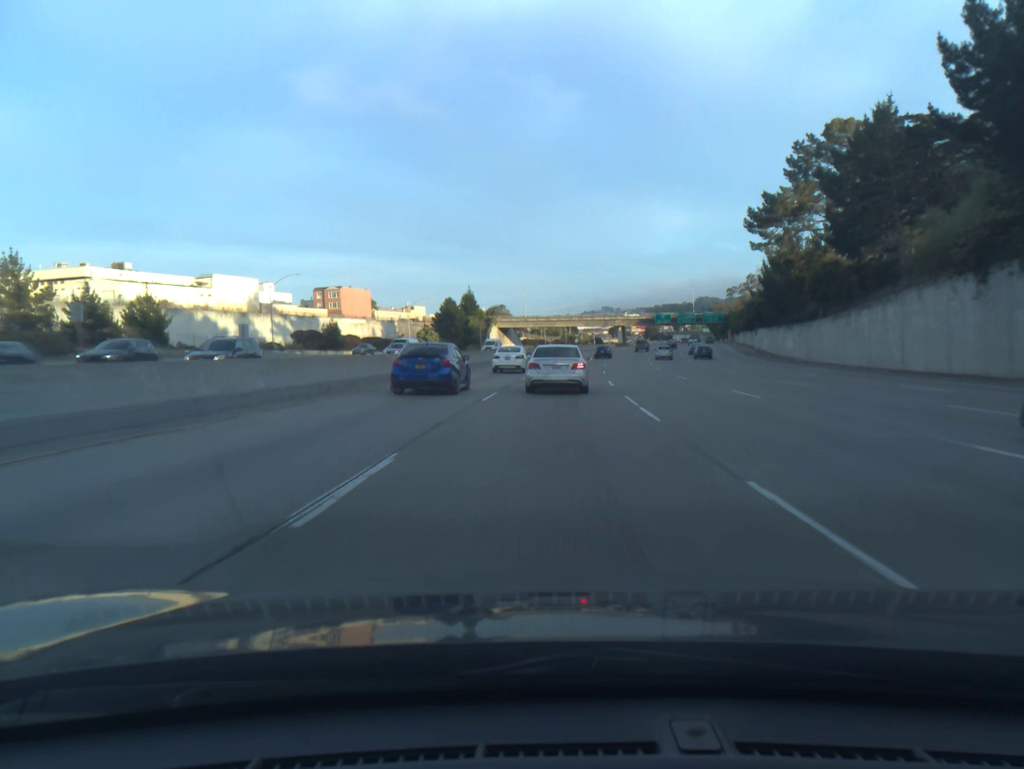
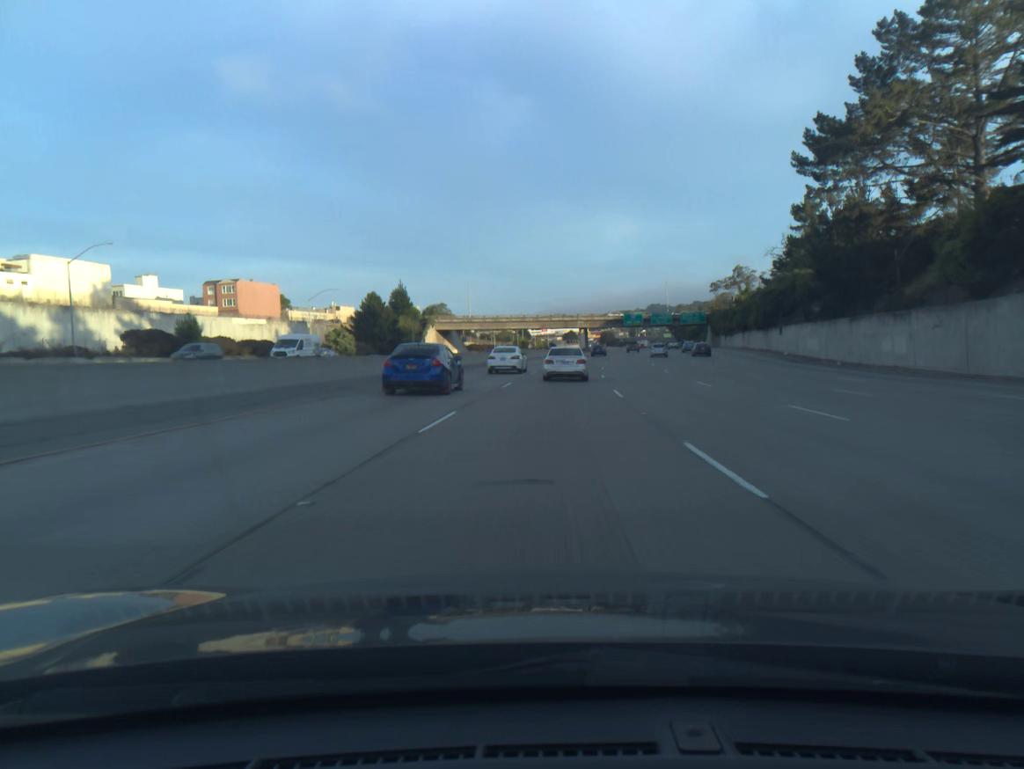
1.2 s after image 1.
(+1.1, +36.7) m; +3°
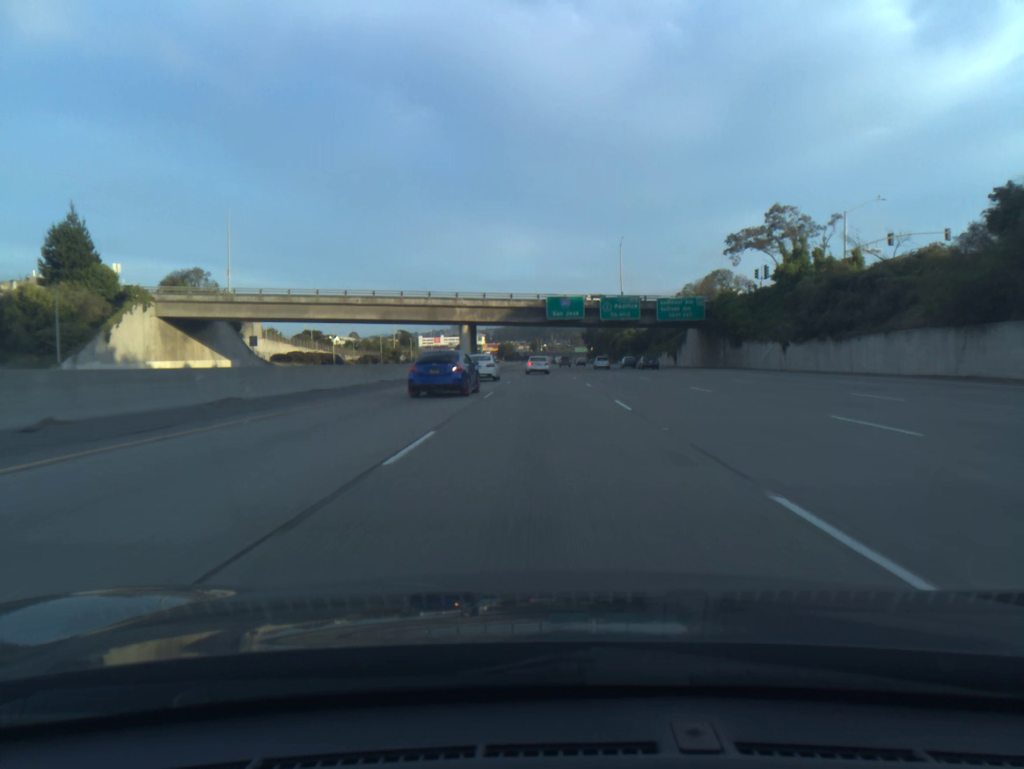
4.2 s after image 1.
(+6.4, +91.0) m; +7°
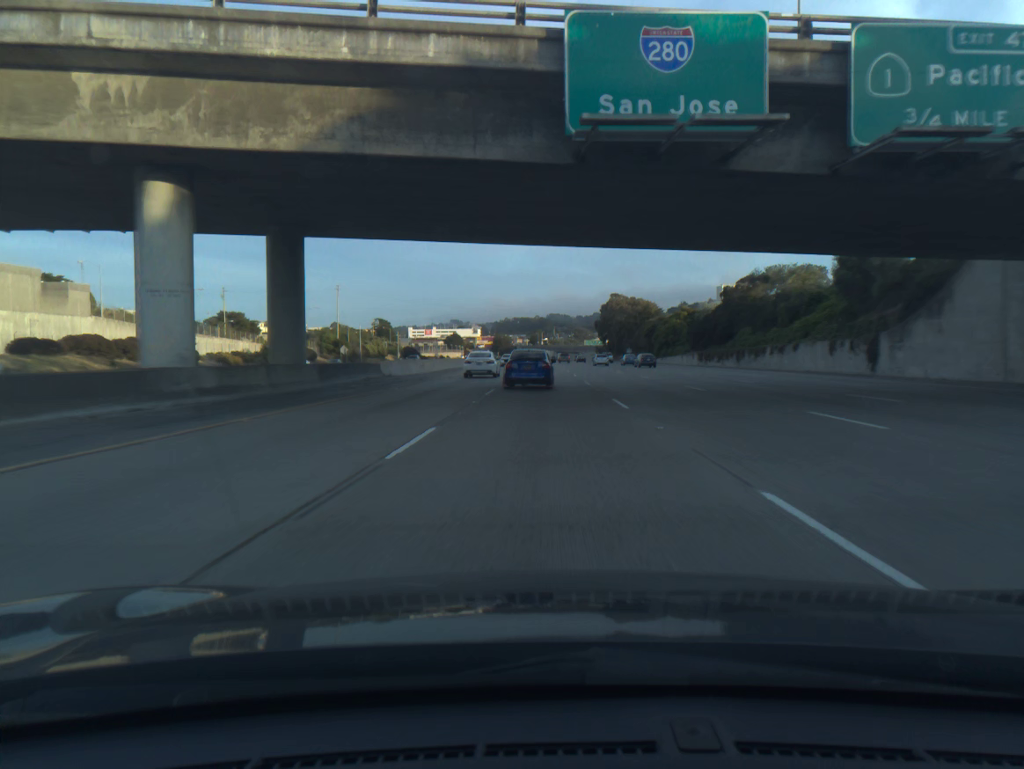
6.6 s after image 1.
(+0.3, +72.9) m; 0°
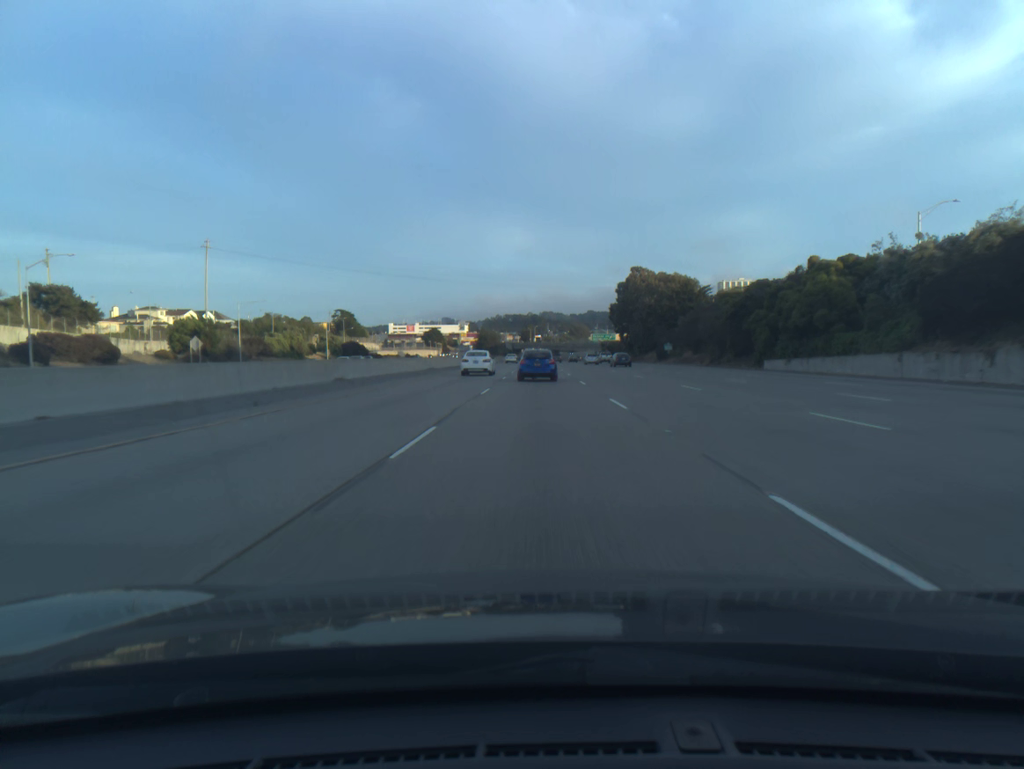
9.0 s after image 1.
(+0.1, +73.2) m; 0°
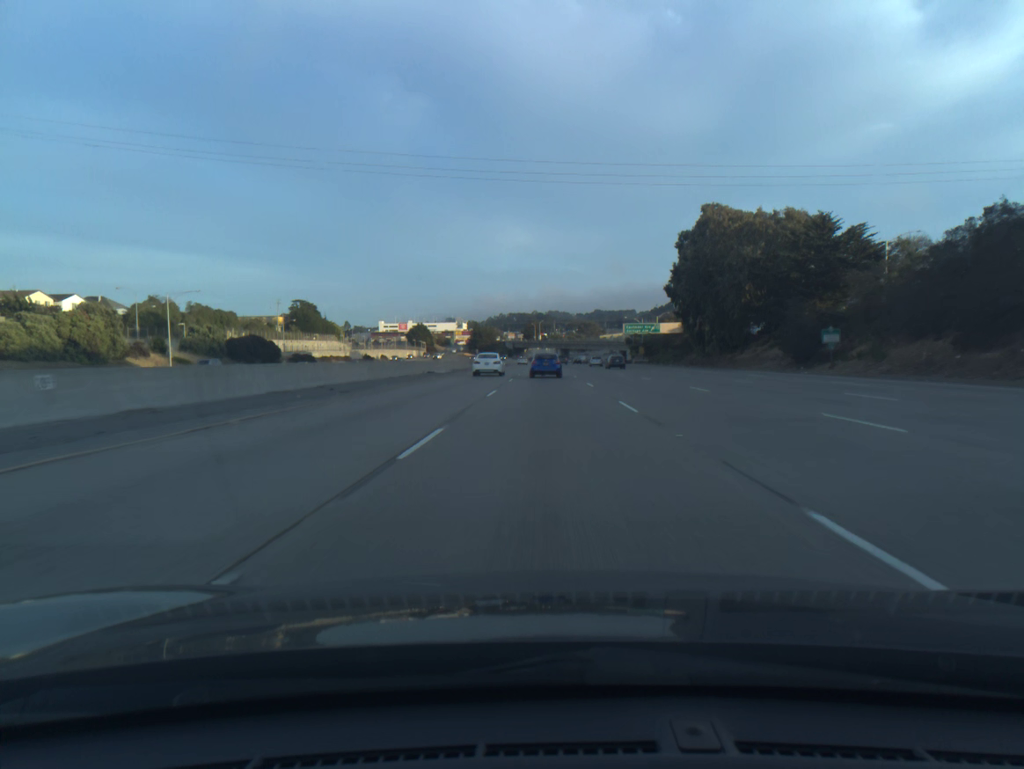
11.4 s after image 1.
(-0.4, +73.4) m; 0°
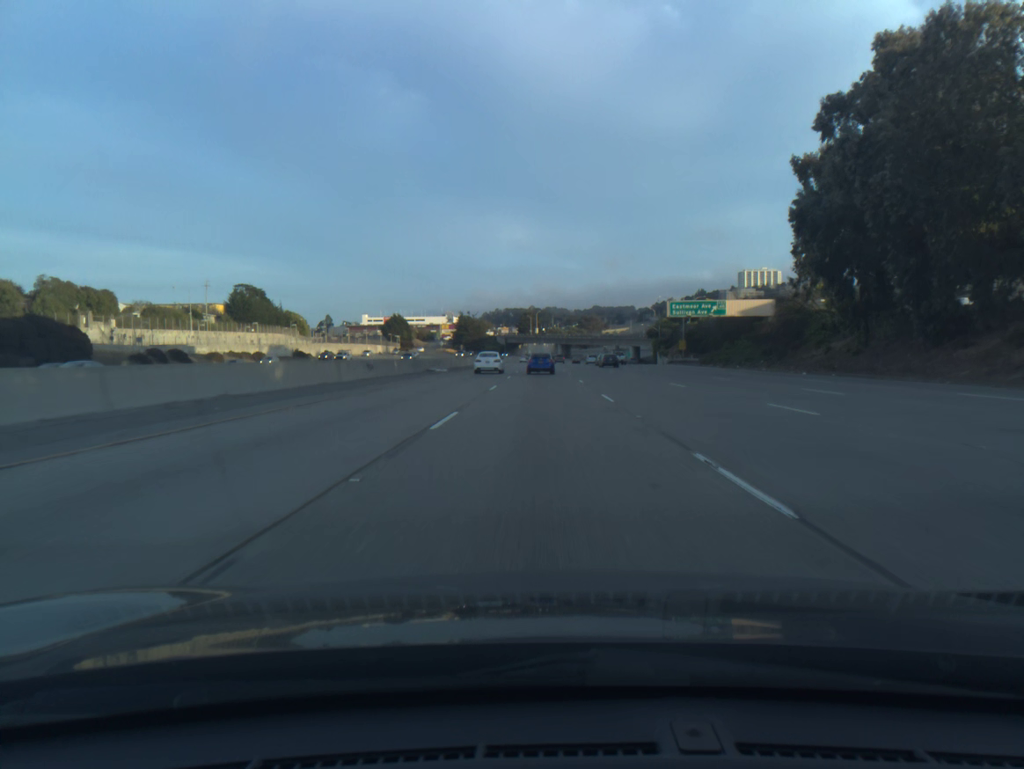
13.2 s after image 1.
(+0.1, +55.1) m; 0°
